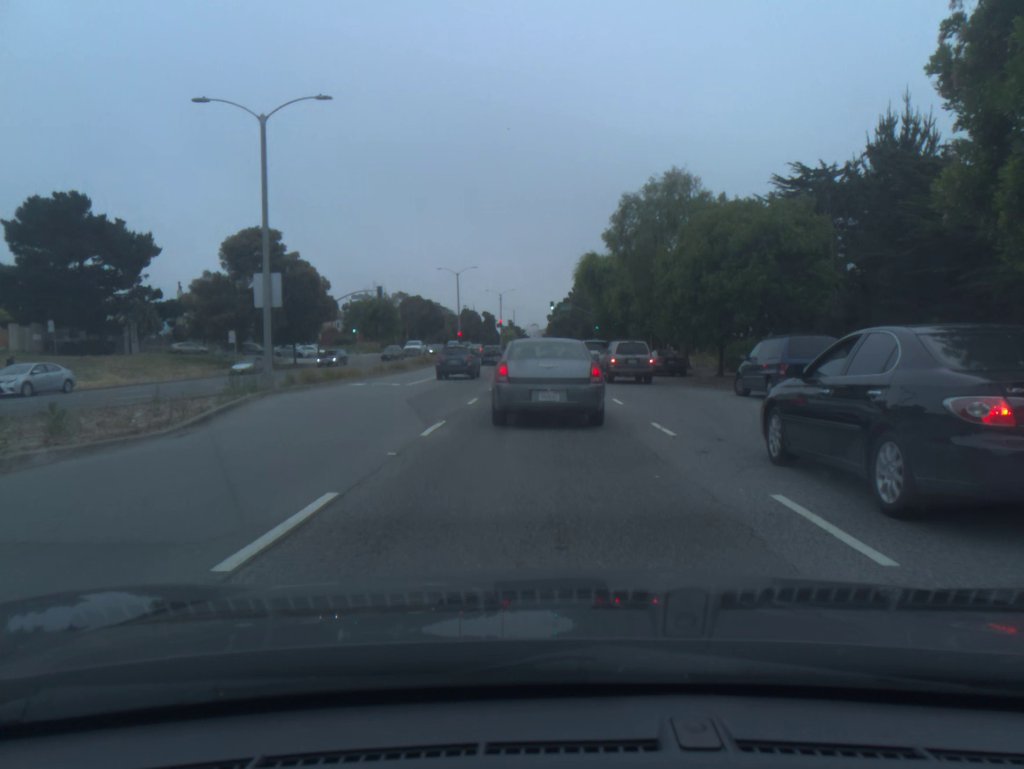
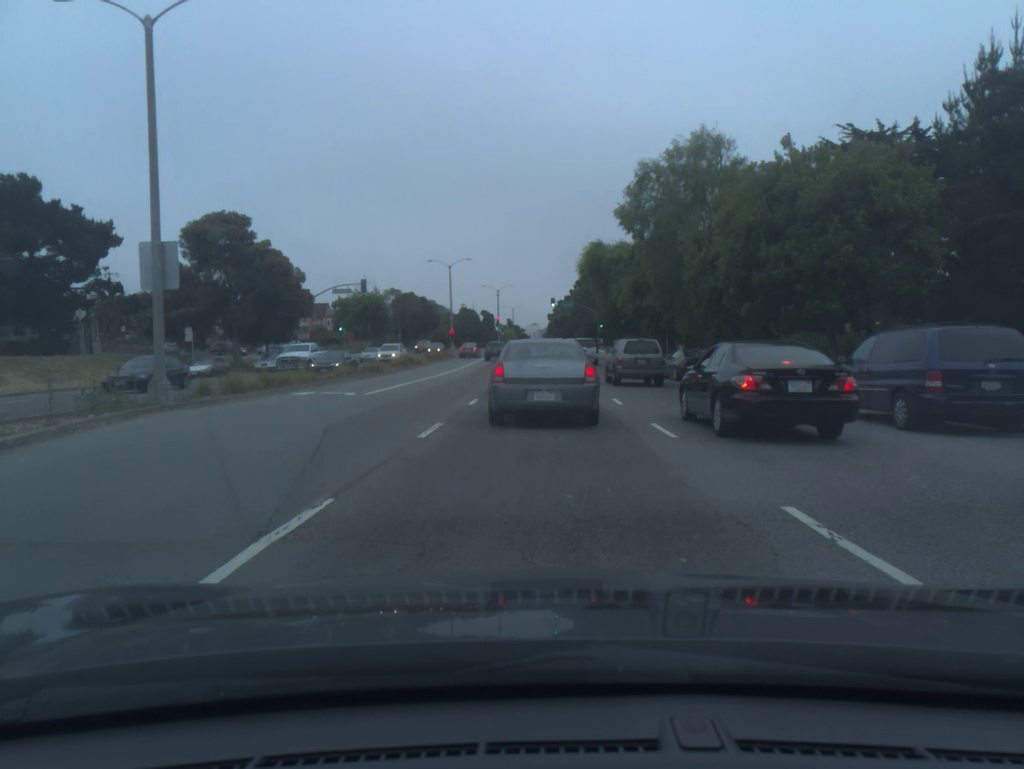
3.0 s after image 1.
(0.0, +7.5) m; 0°
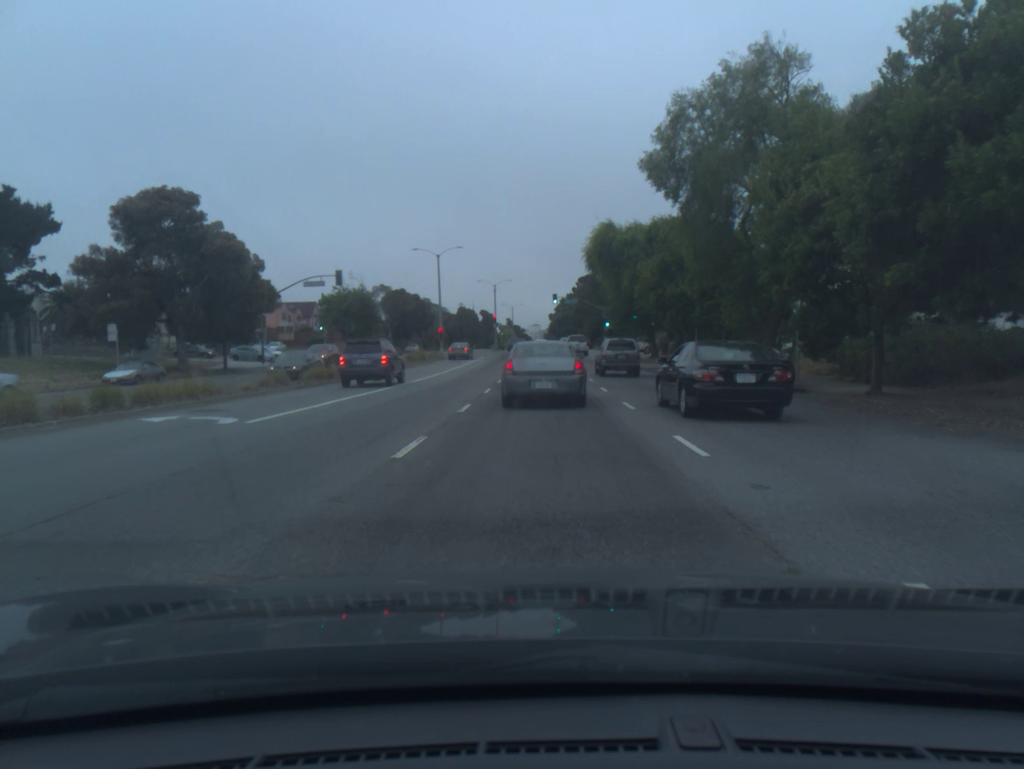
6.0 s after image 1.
(0.0, +9.5) m; 0°
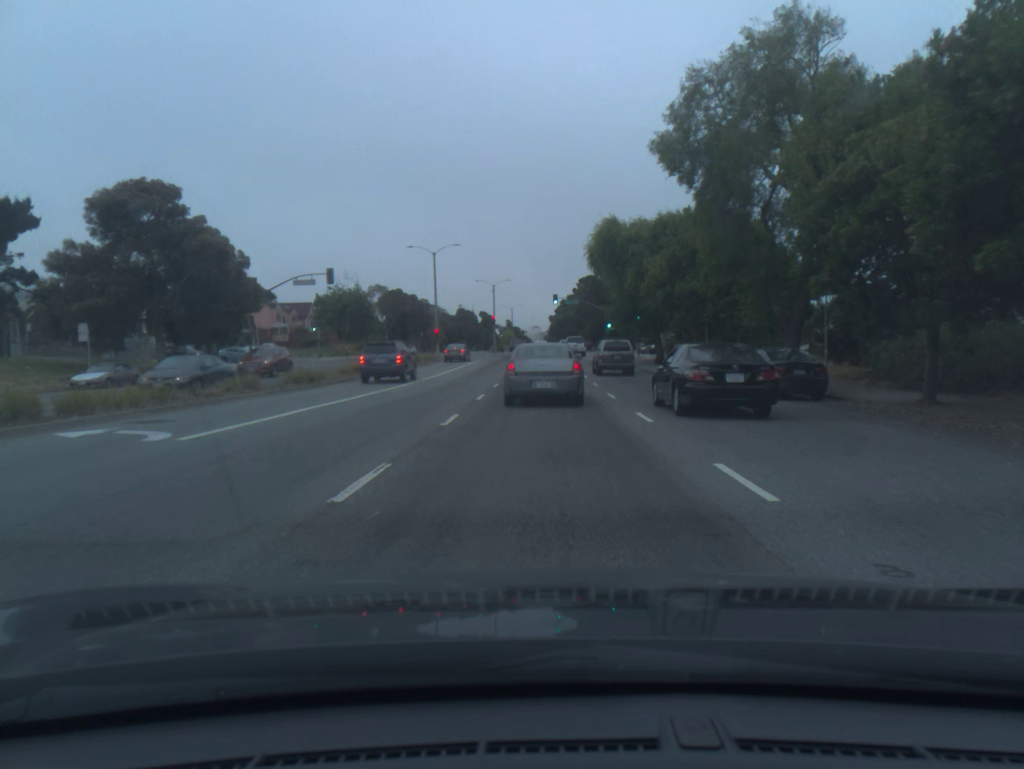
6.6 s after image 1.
(0.0, +2.7) m; 0°
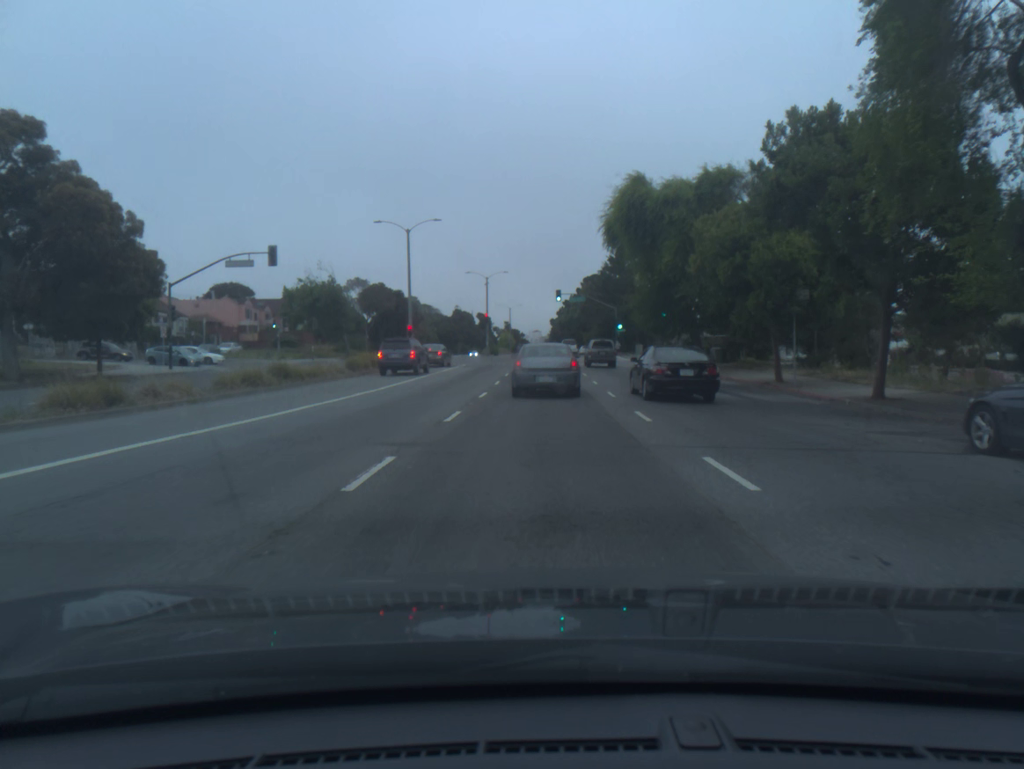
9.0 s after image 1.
(-0.1, +13.8) m; -1°
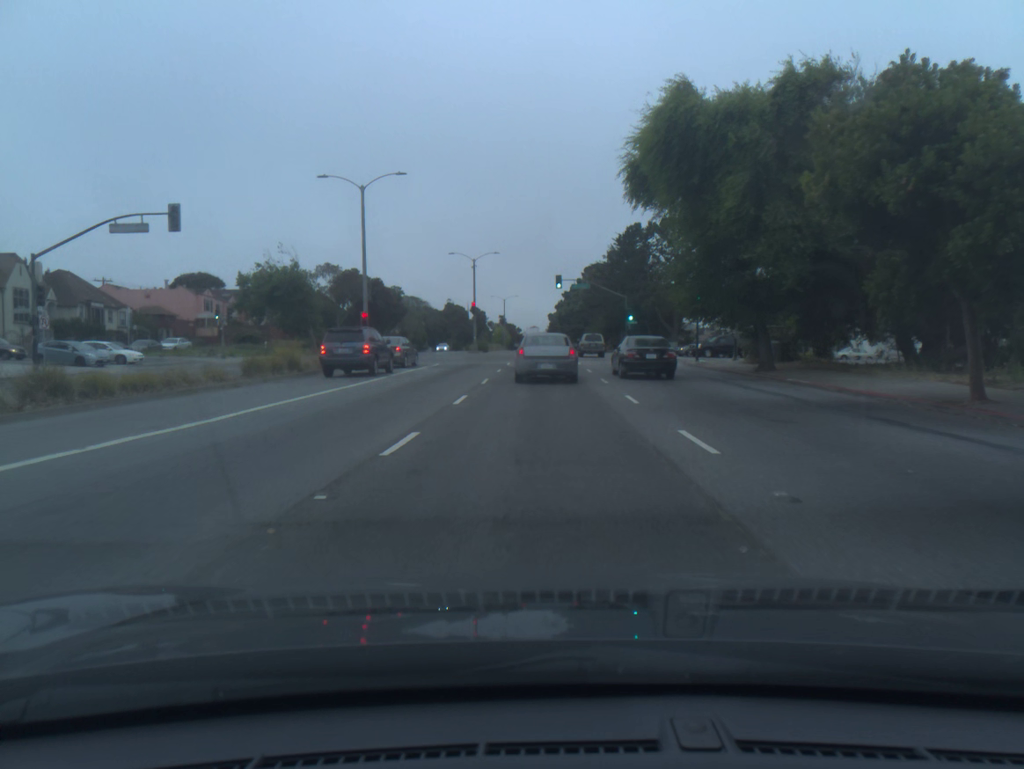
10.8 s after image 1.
(0.0, +12.7) m; 0°
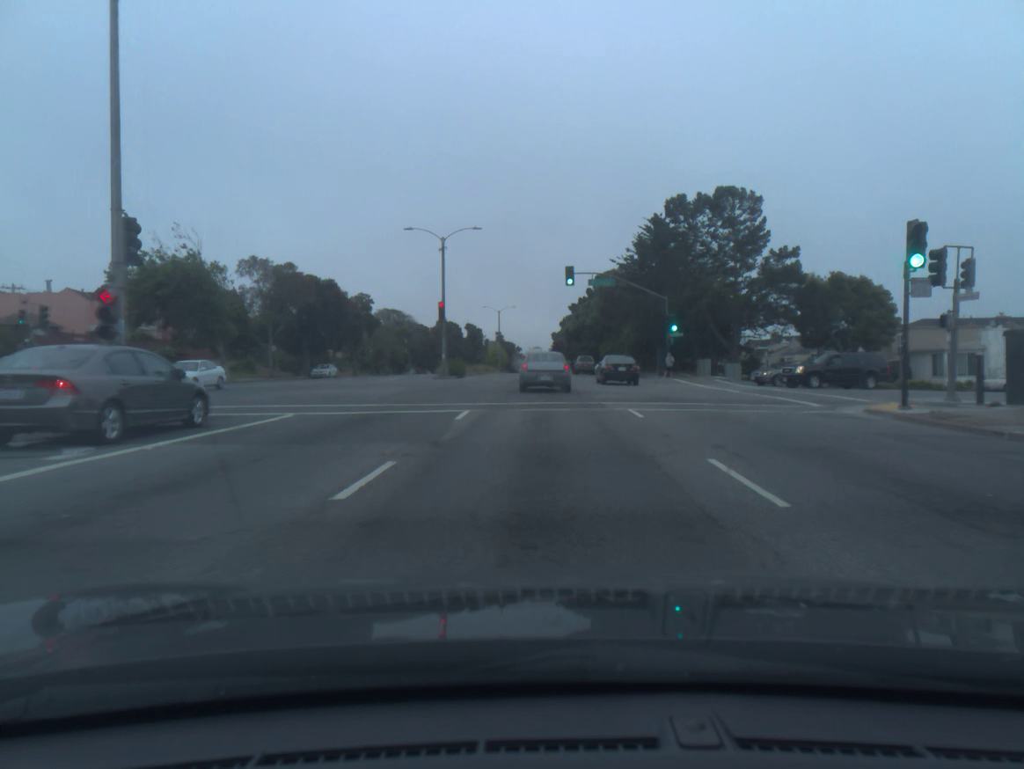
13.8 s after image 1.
(0.0, +24.3) m; 0°
